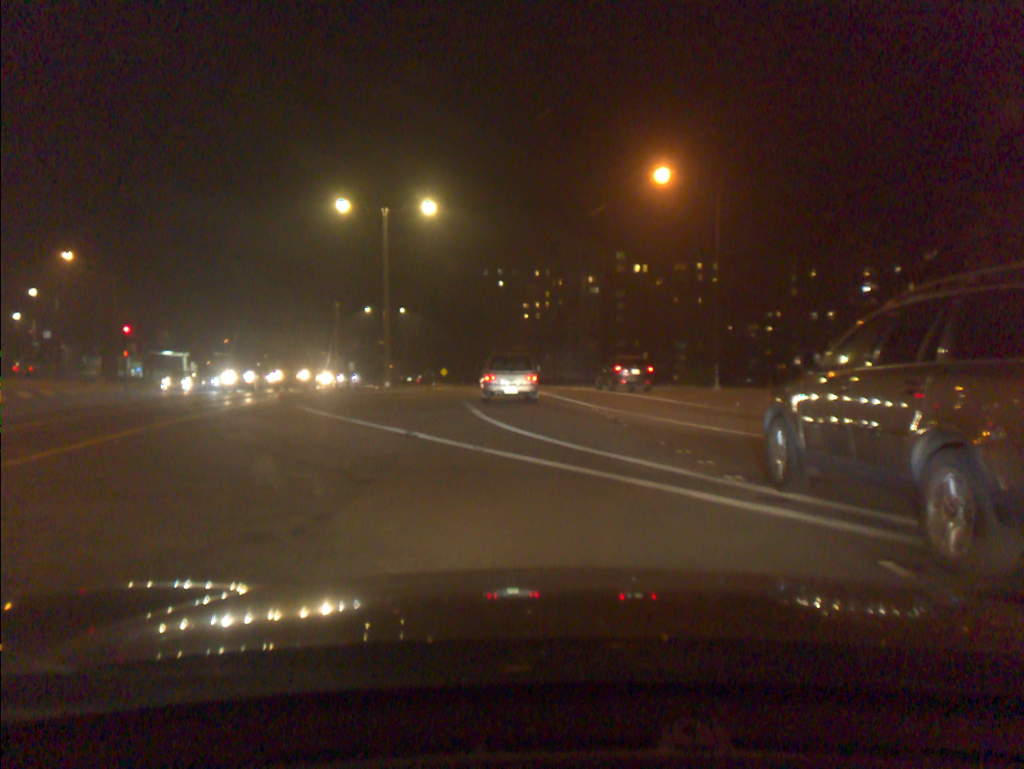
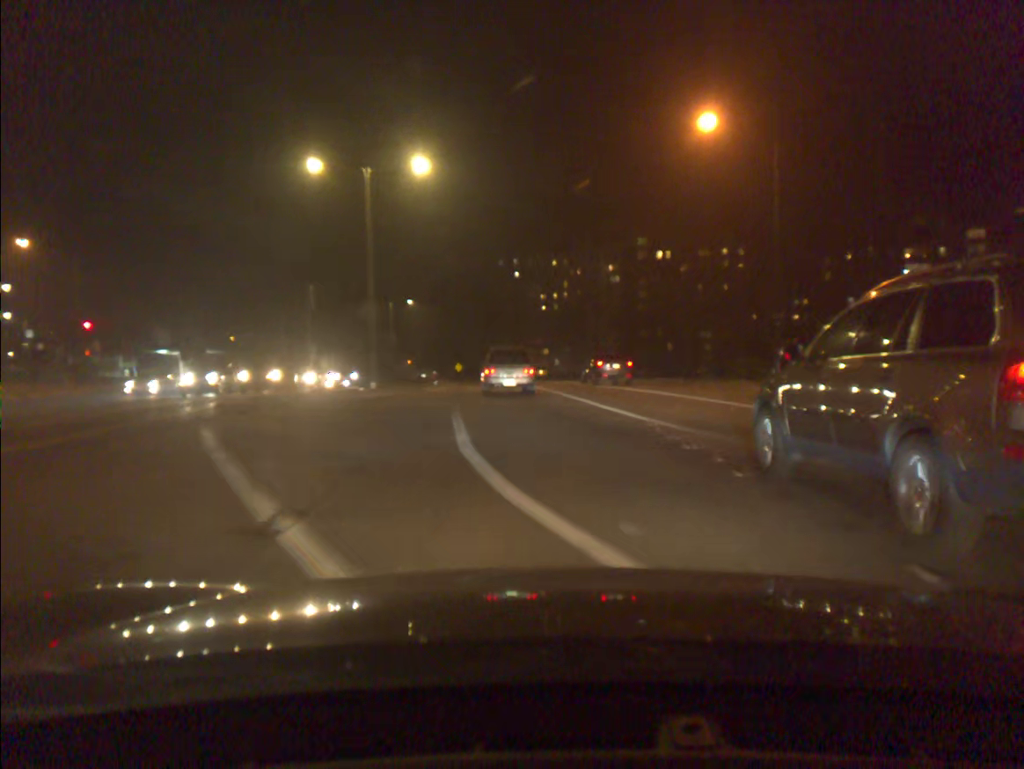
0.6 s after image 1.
(0.0, +7.5) m; -1°
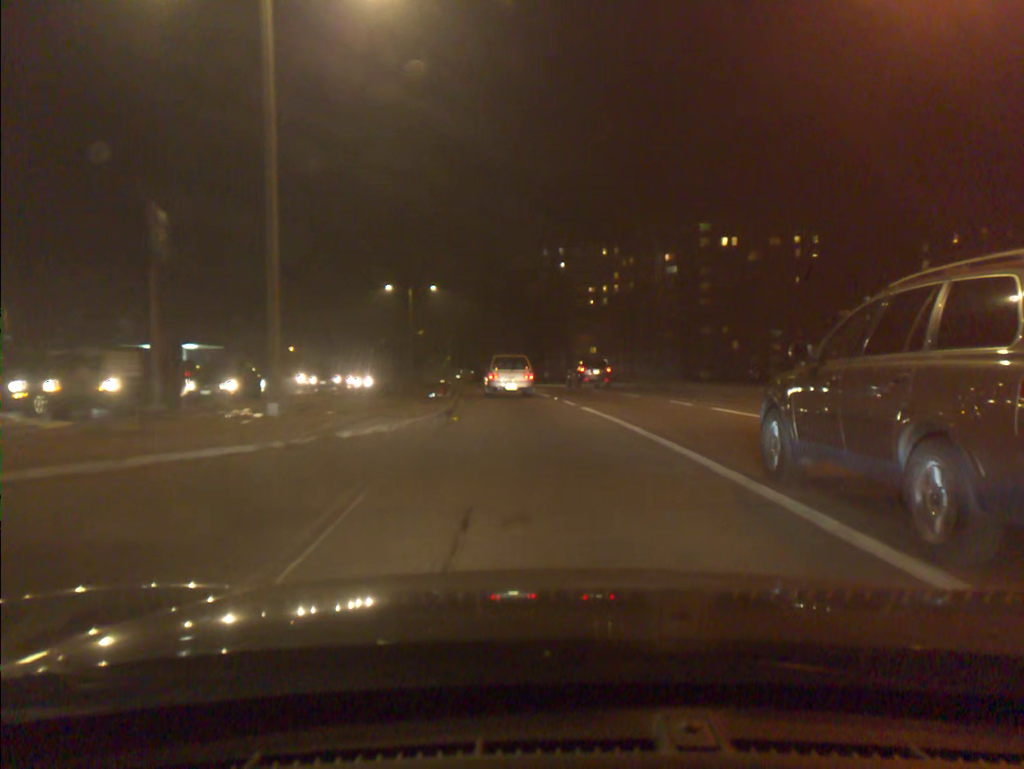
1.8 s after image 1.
(-0.5, +16.5) m; -3°
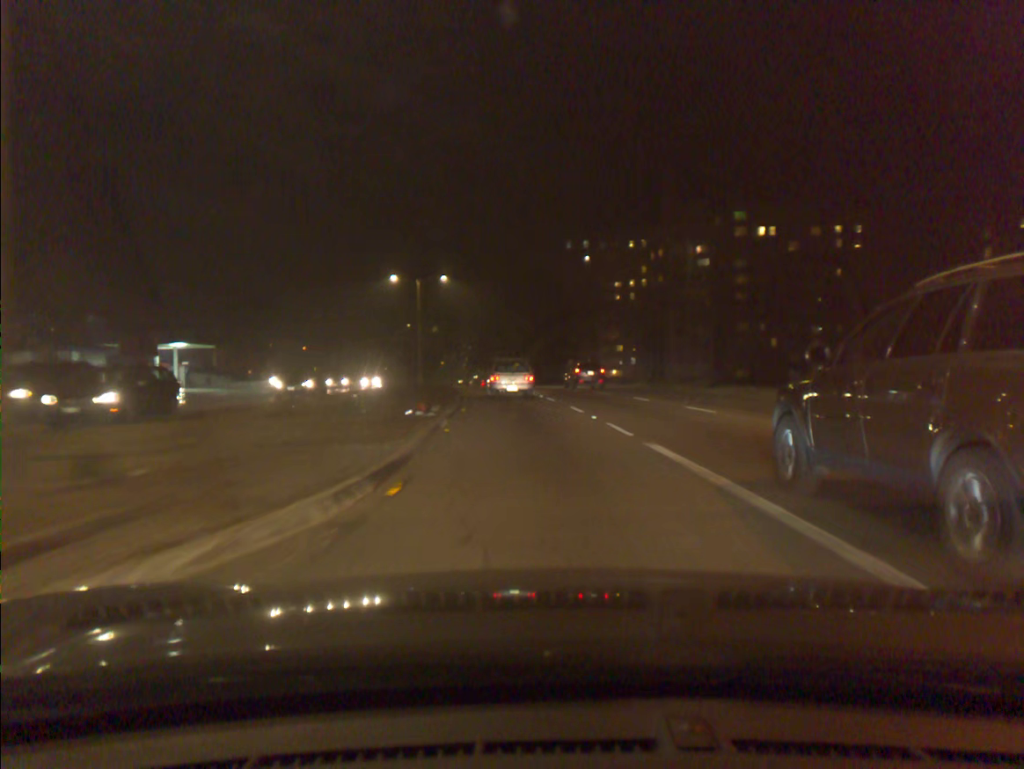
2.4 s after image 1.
(-0.1, +8.9) m; -2°
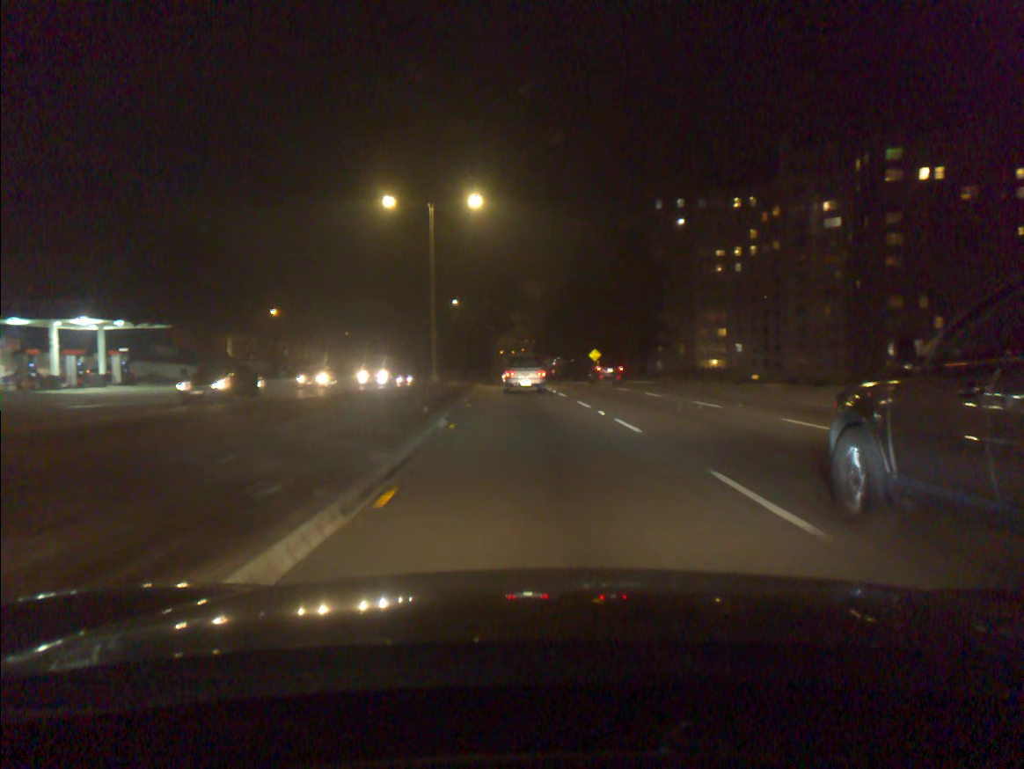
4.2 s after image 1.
(-1.4, +29.3) m; -5°
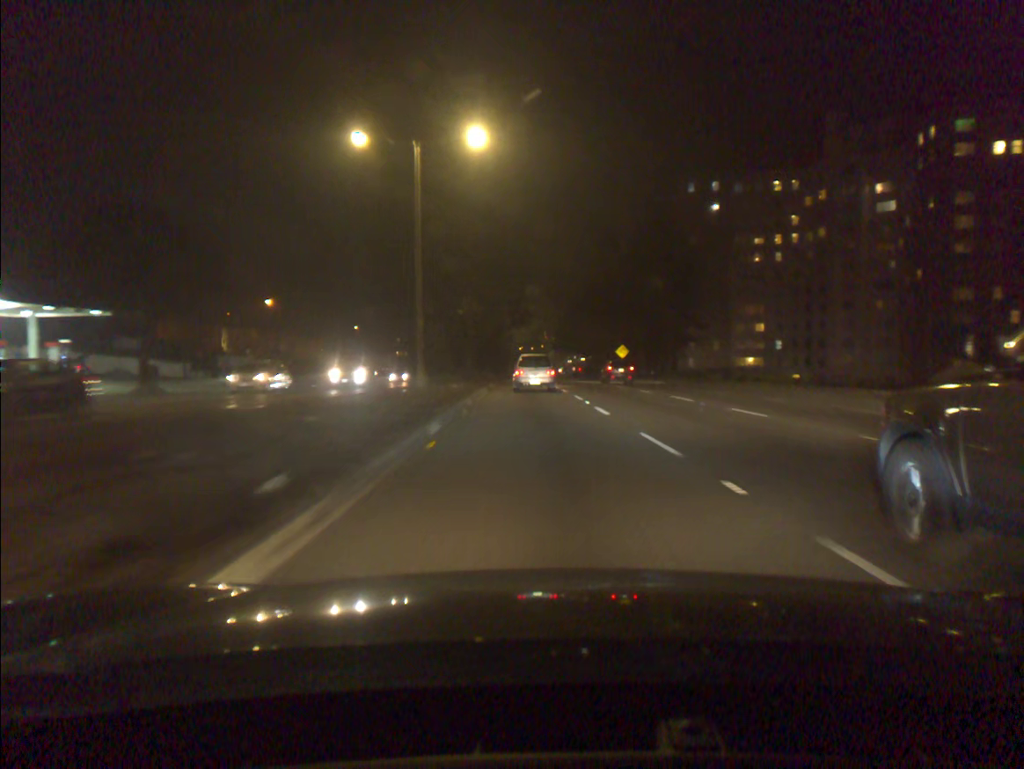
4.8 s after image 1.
(-0.1, +10.6) m; -1°
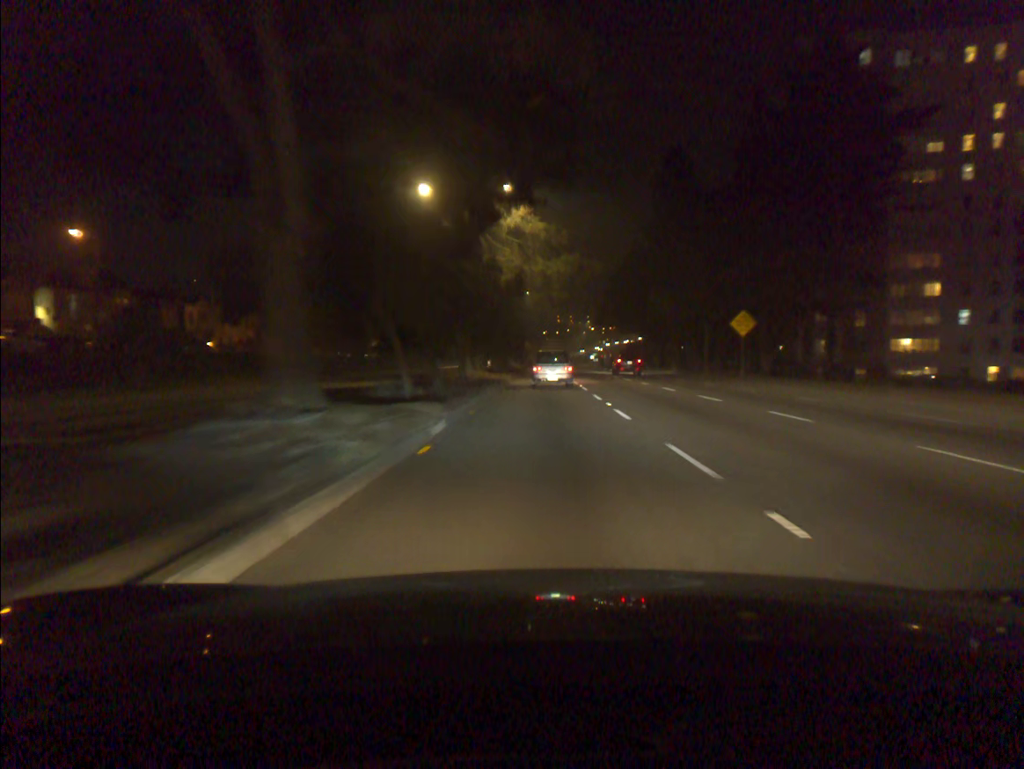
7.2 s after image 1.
(-0.9, +46.2) m; -2°
